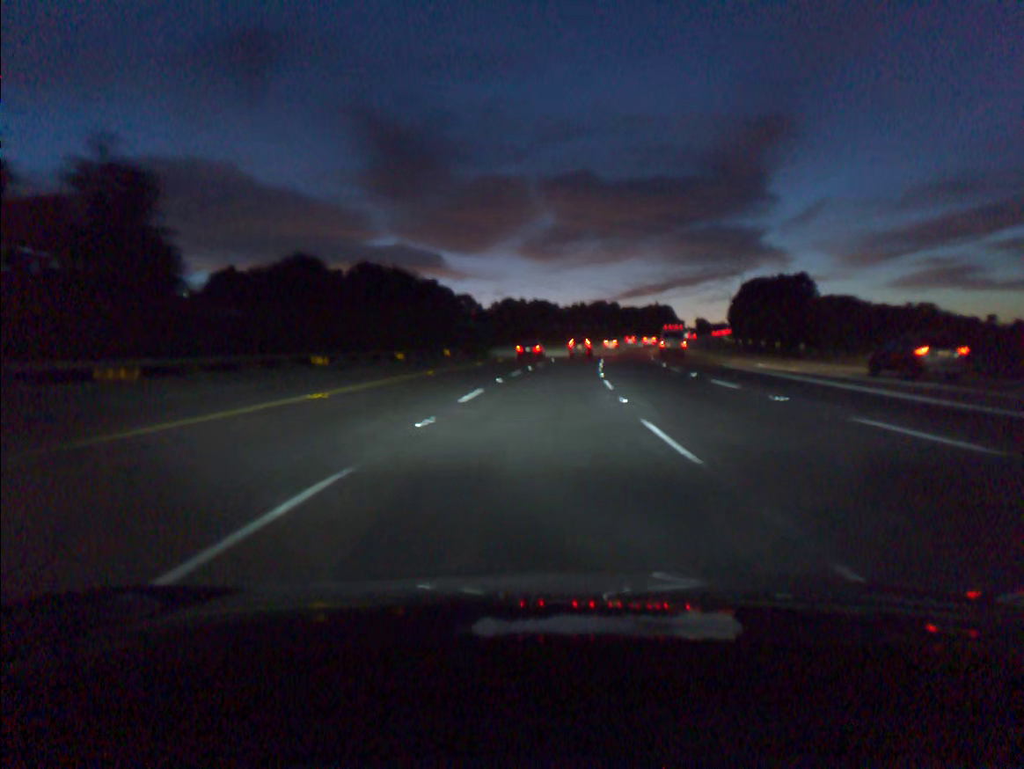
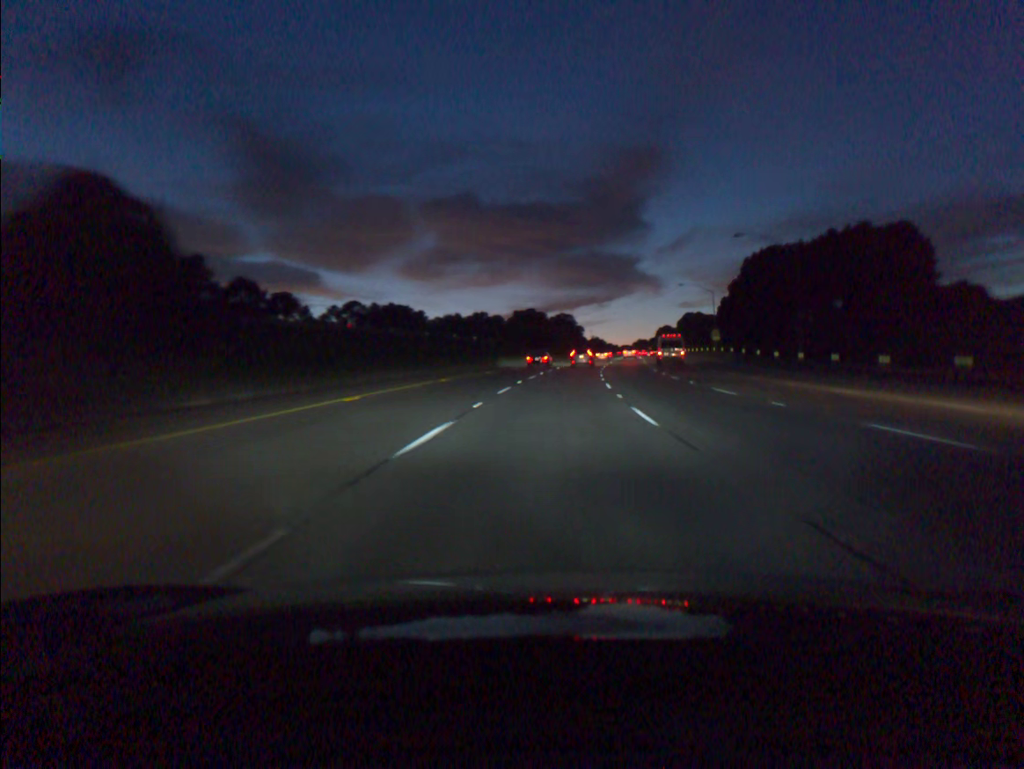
(+6.3, +87.4) m; +9°
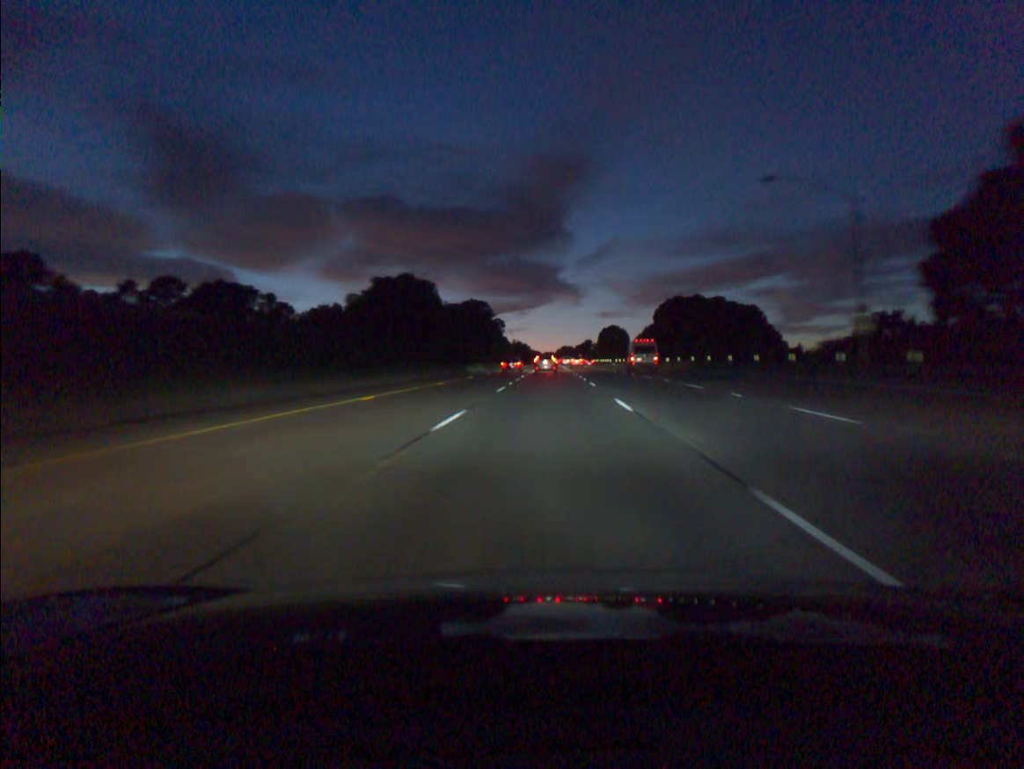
(+3.8, +69.4) m; +6°
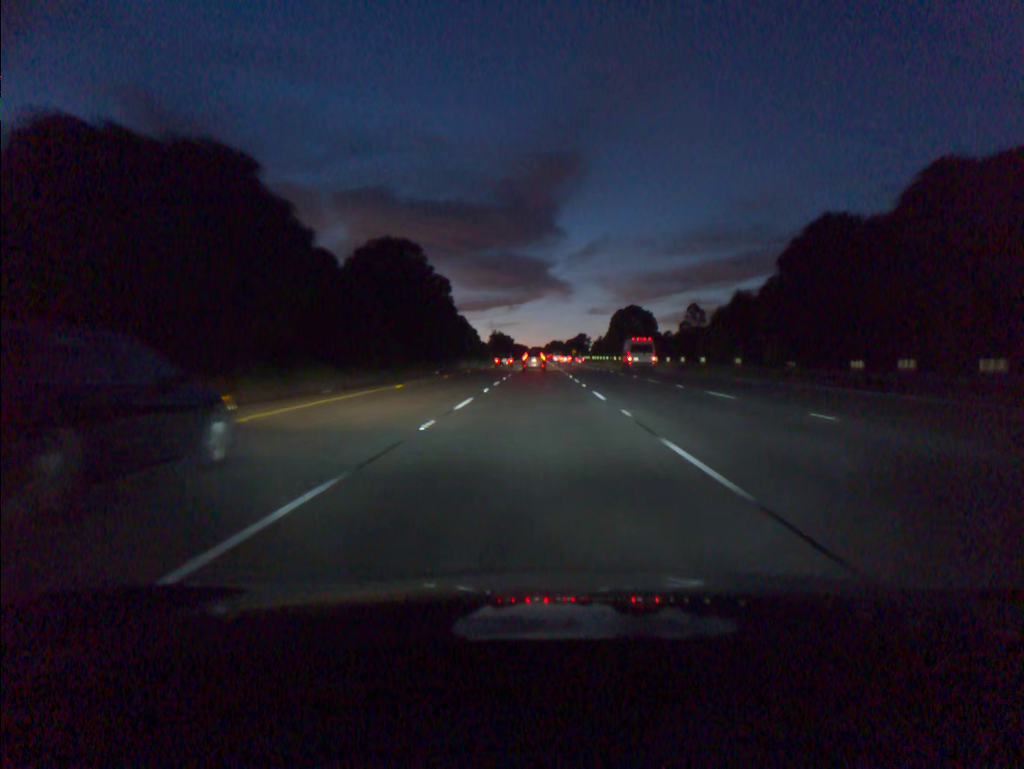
(+1.0, +68.5) m; +1°
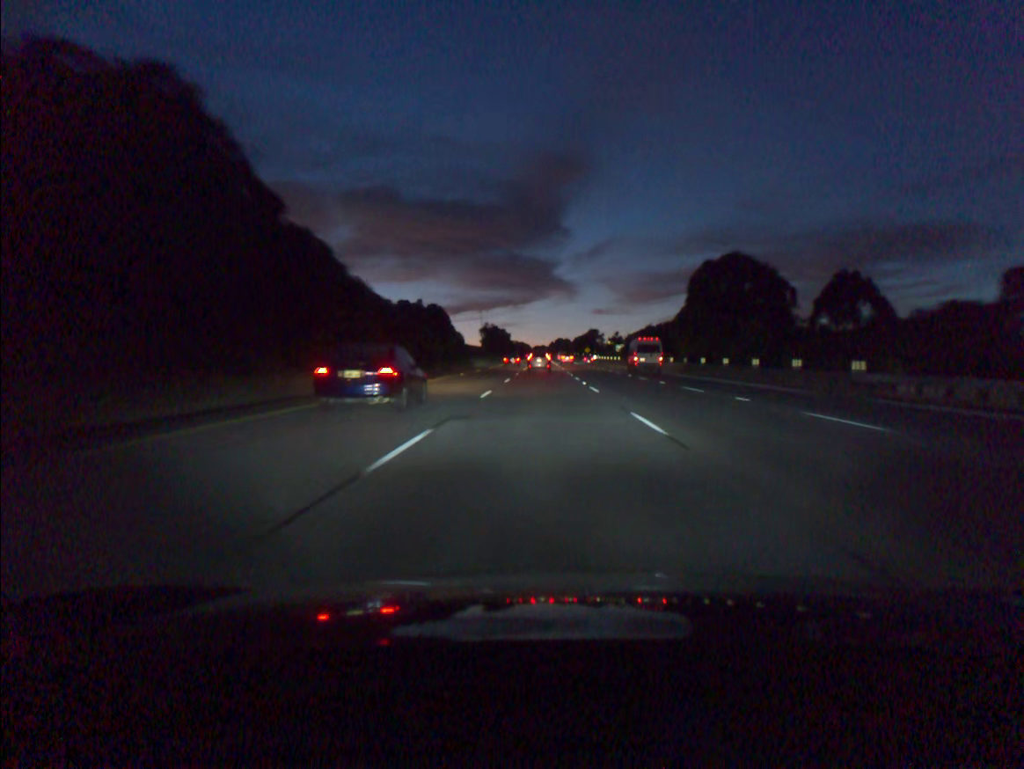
(-0.2, +67.9) m; 0°
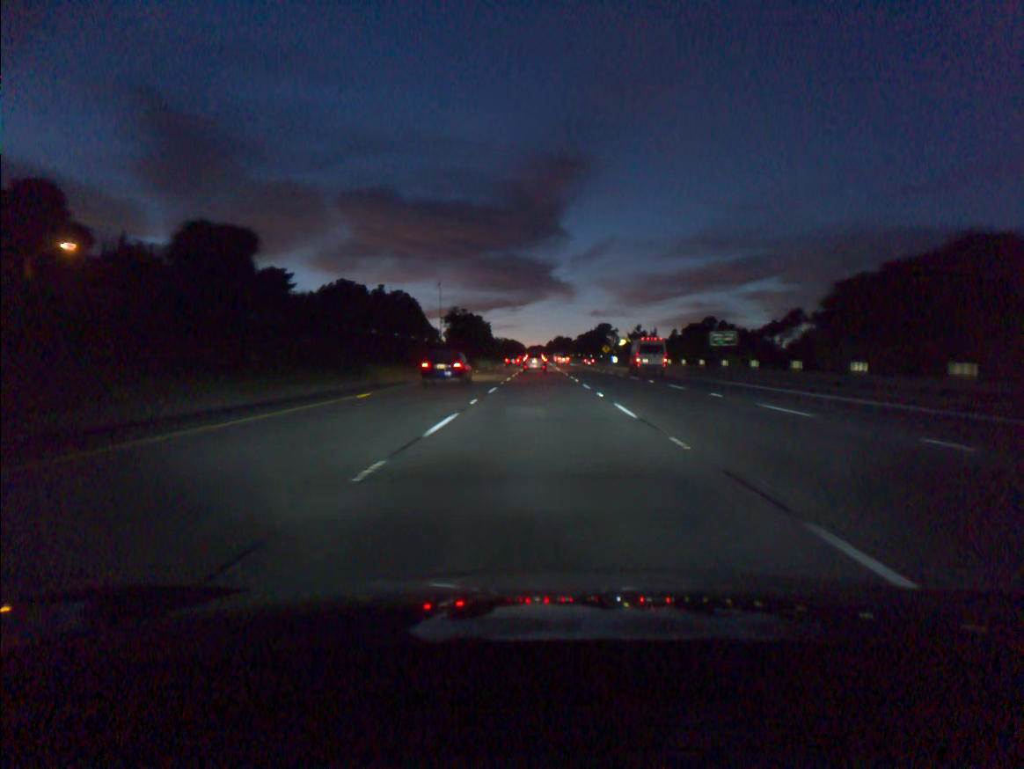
(+0.1, +84.1) m; 0°
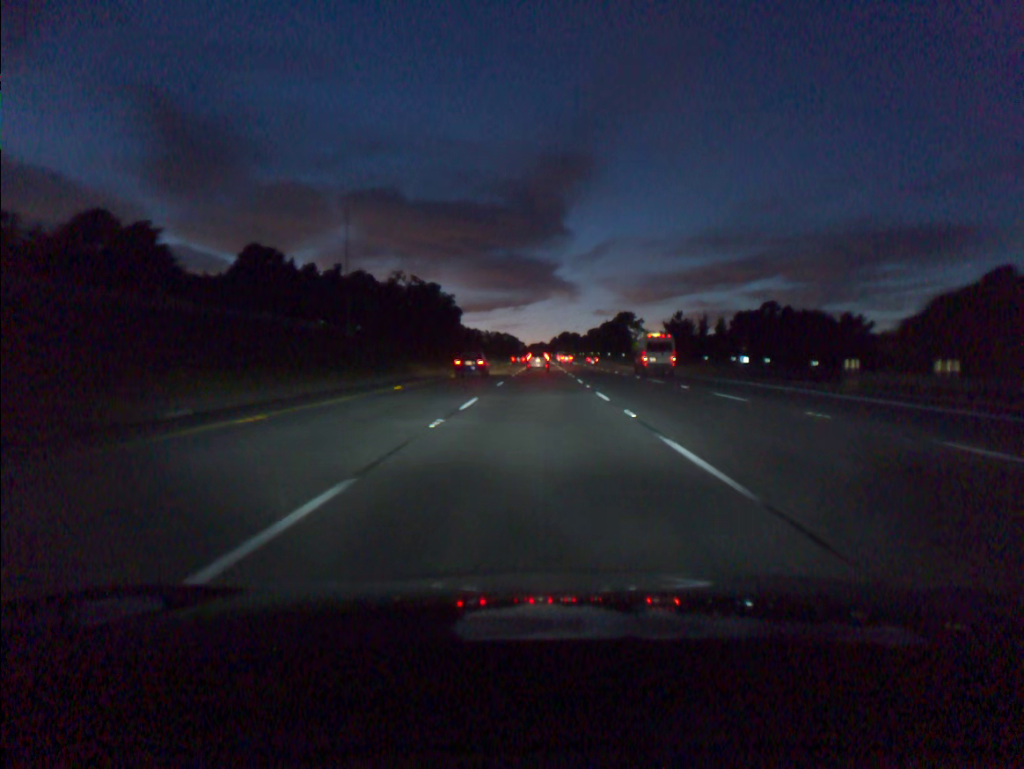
(-0.1, +67.5) m; 0°
